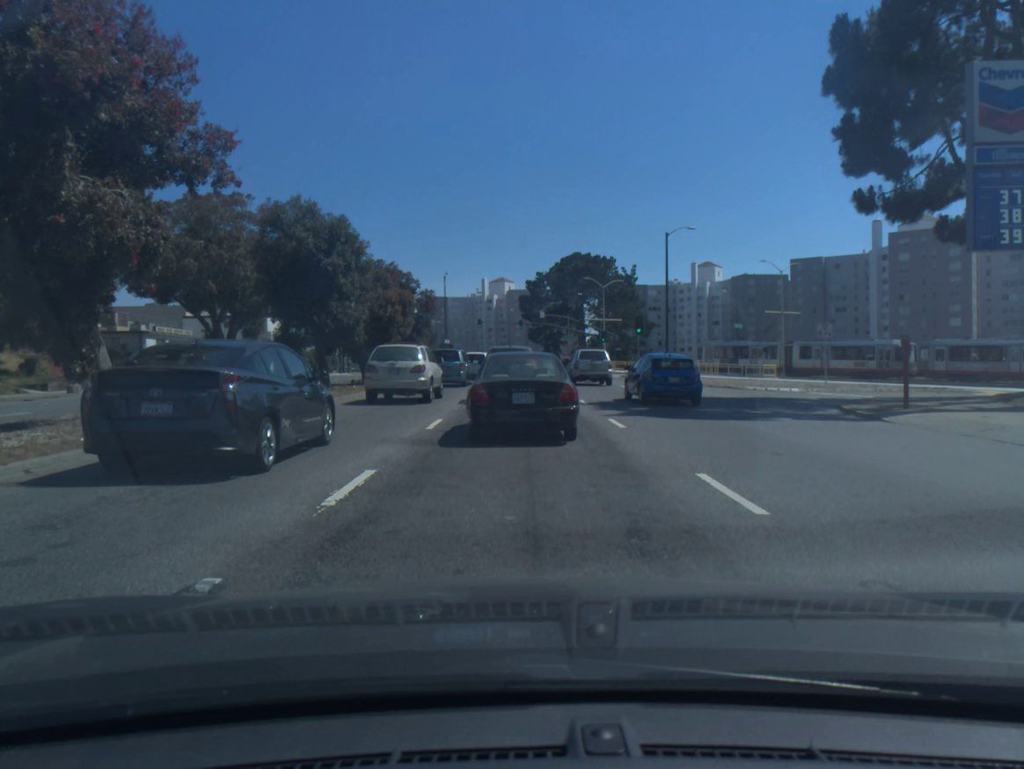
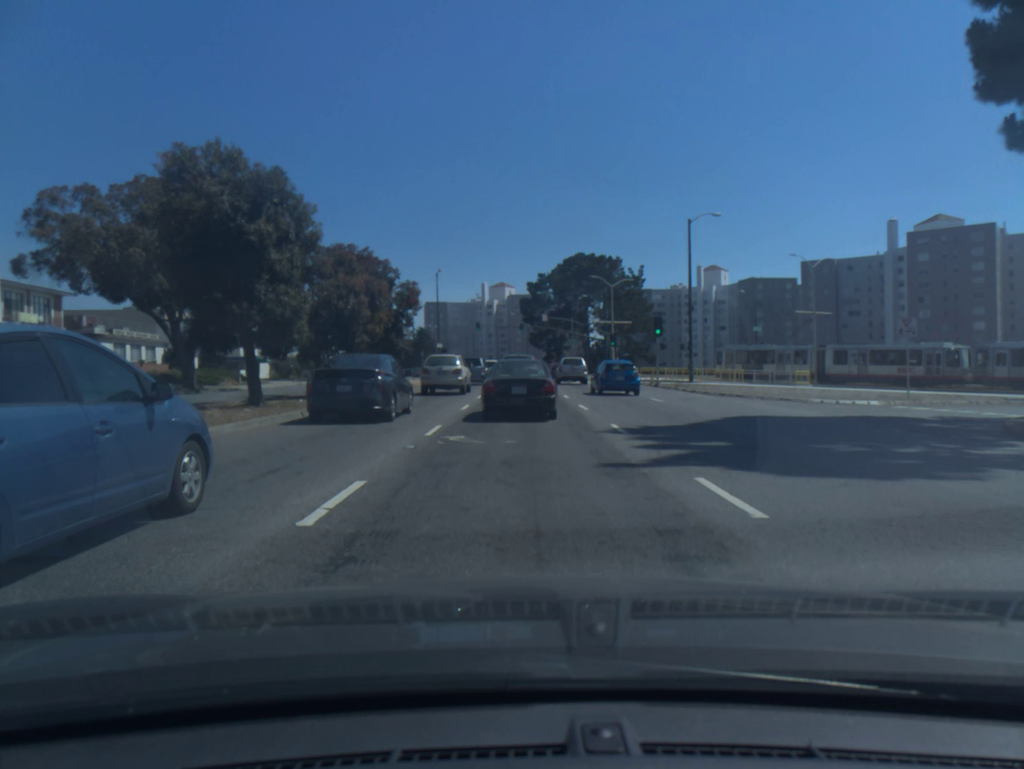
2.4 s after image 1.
(-0.1, +7.9) m; 0°
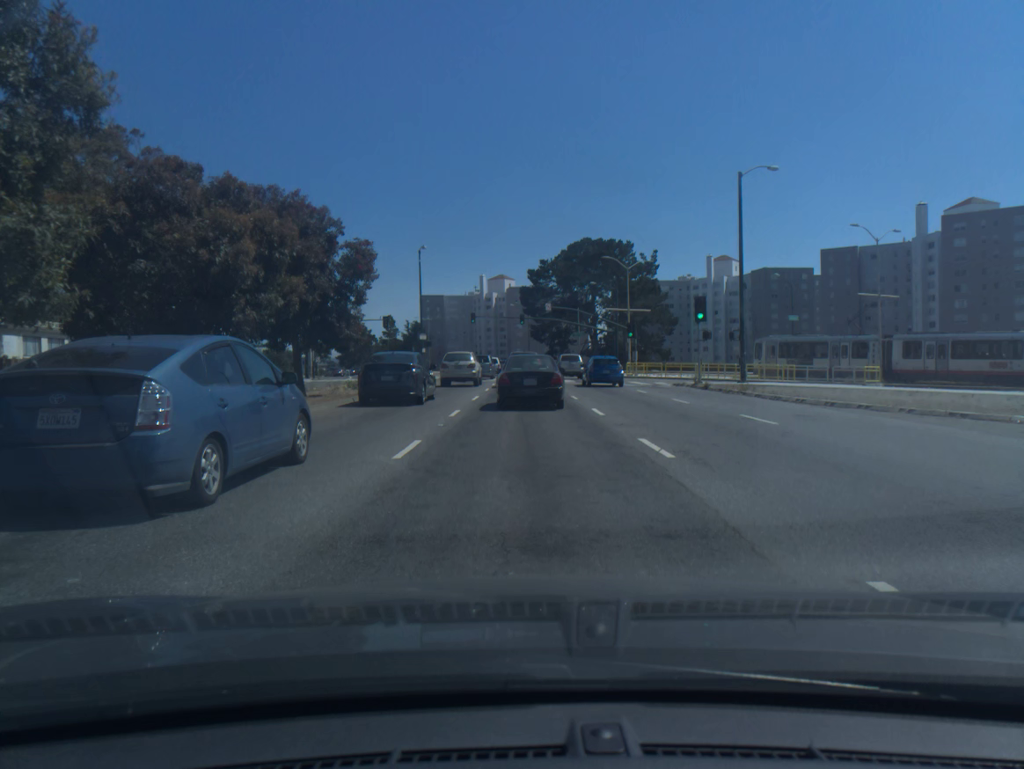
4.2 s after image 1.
(0.0, +11.6) m; 0°
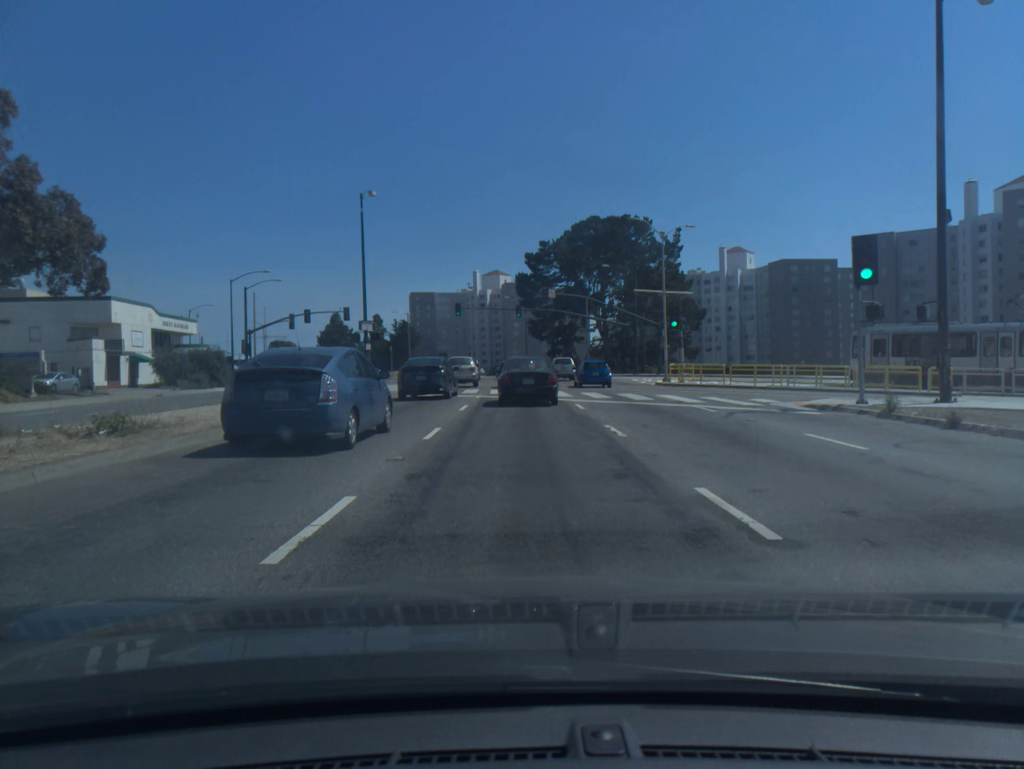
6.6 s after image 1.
(0.0, +19.4) m; 0°
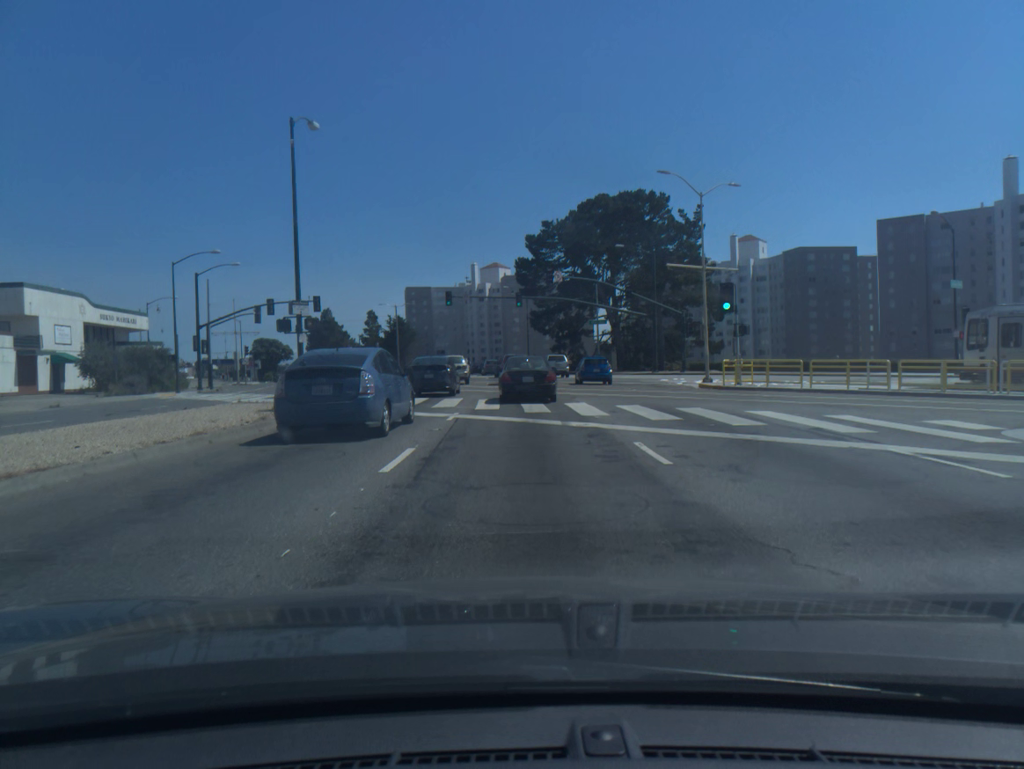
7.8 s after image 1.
(0.0, +11.3) m; 0°
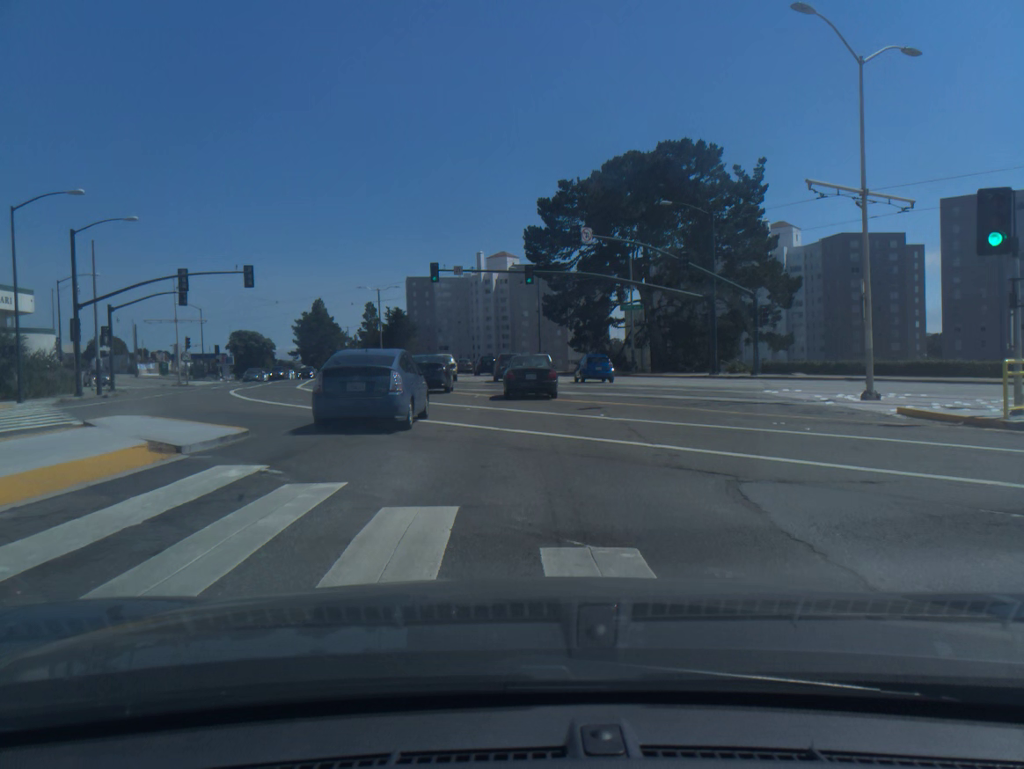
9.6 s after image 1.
(-0.1, +18.6) m; -1°
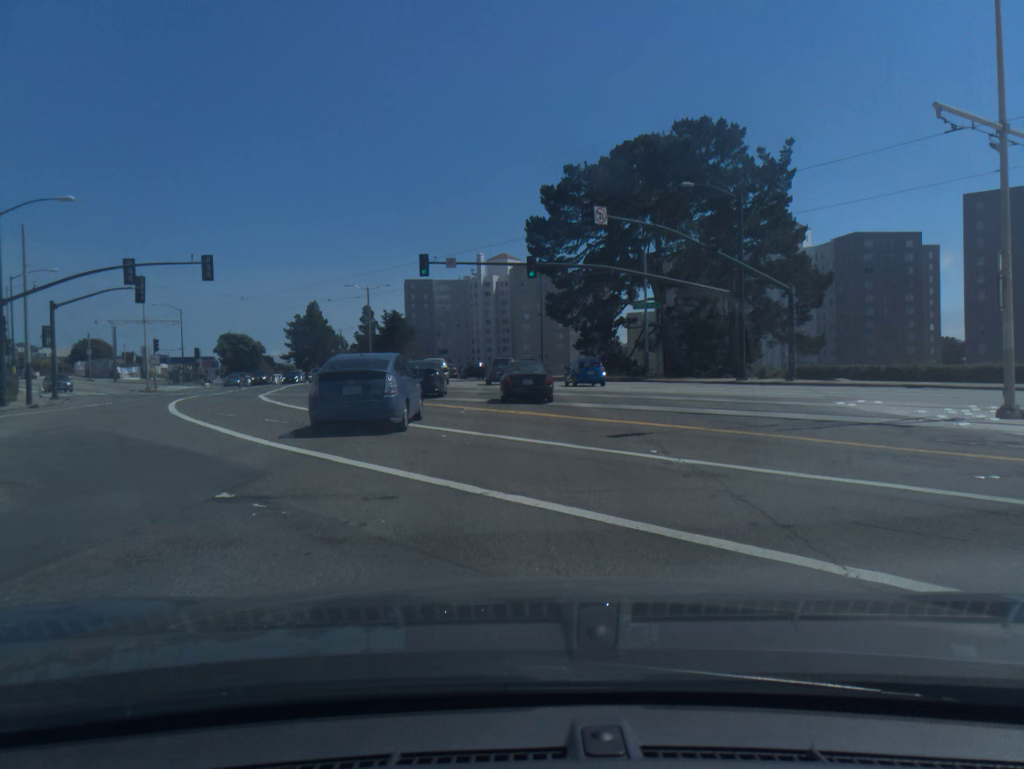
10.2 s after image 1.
(0.0, +6.6) m; 0°
